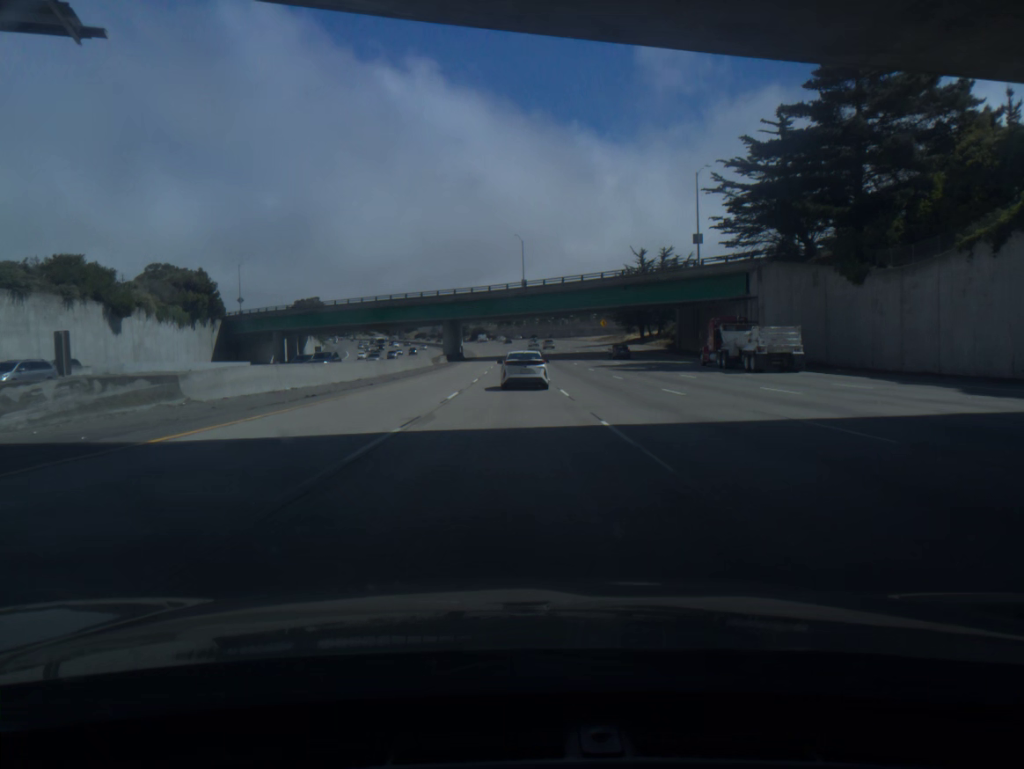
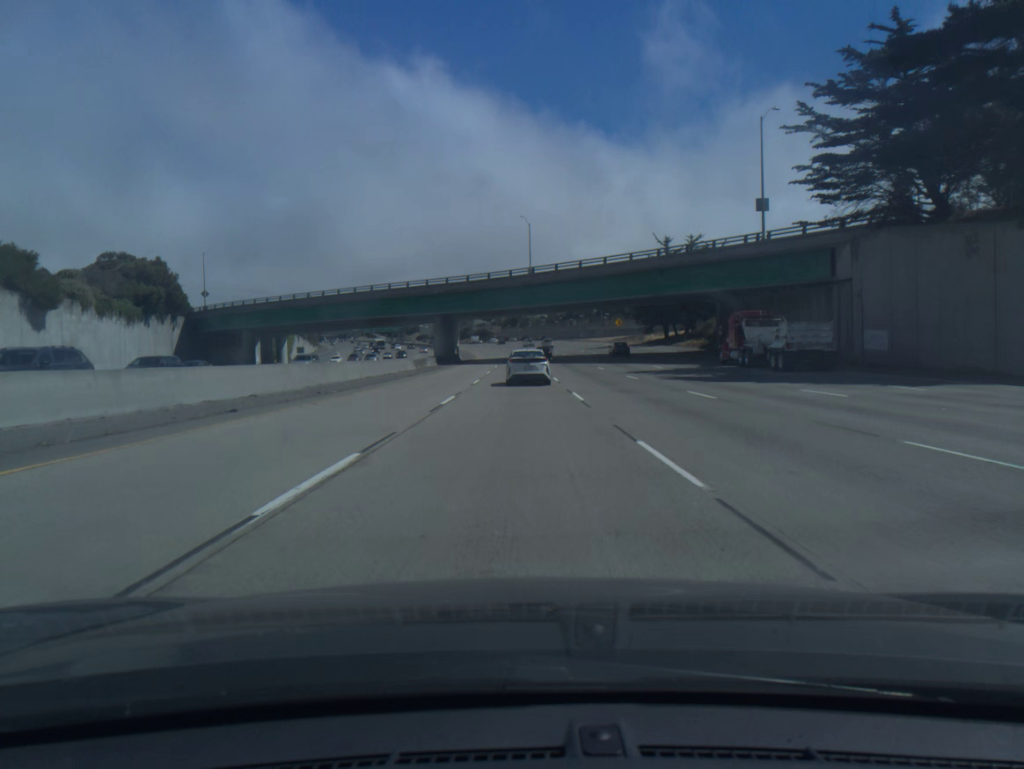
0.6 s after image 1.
(-0.1, +17.7) m; 0°
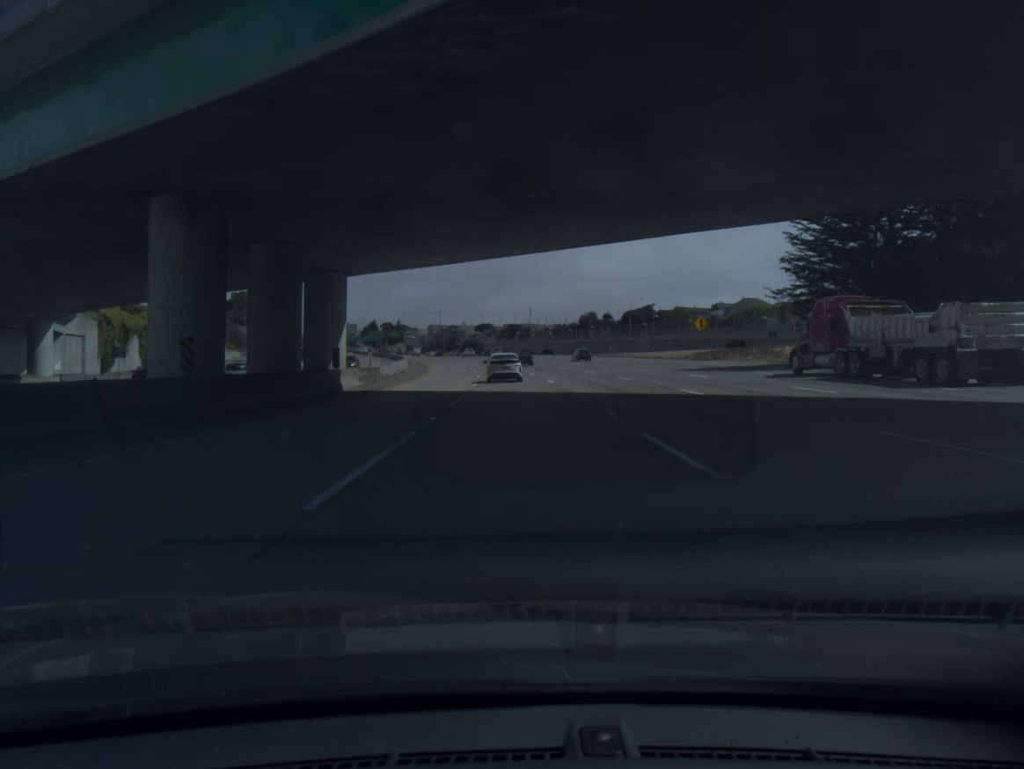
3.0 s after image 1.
(0.0, +70.3) m; 0°
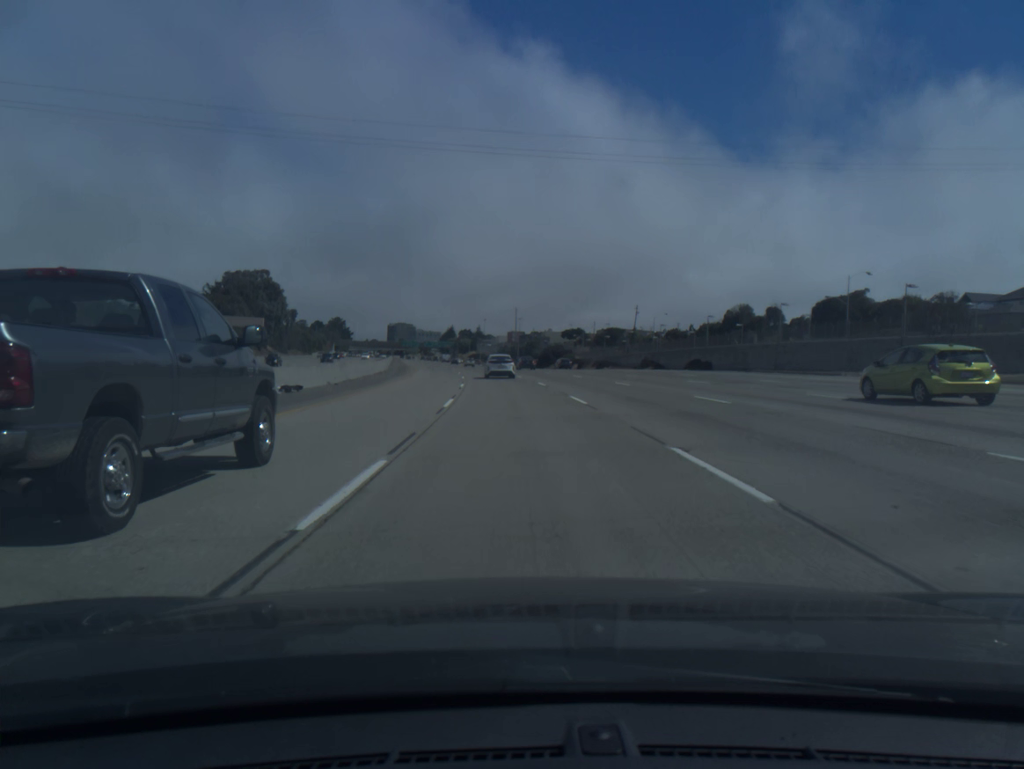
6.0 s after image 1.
(-3.5, +86.6) m; -6°
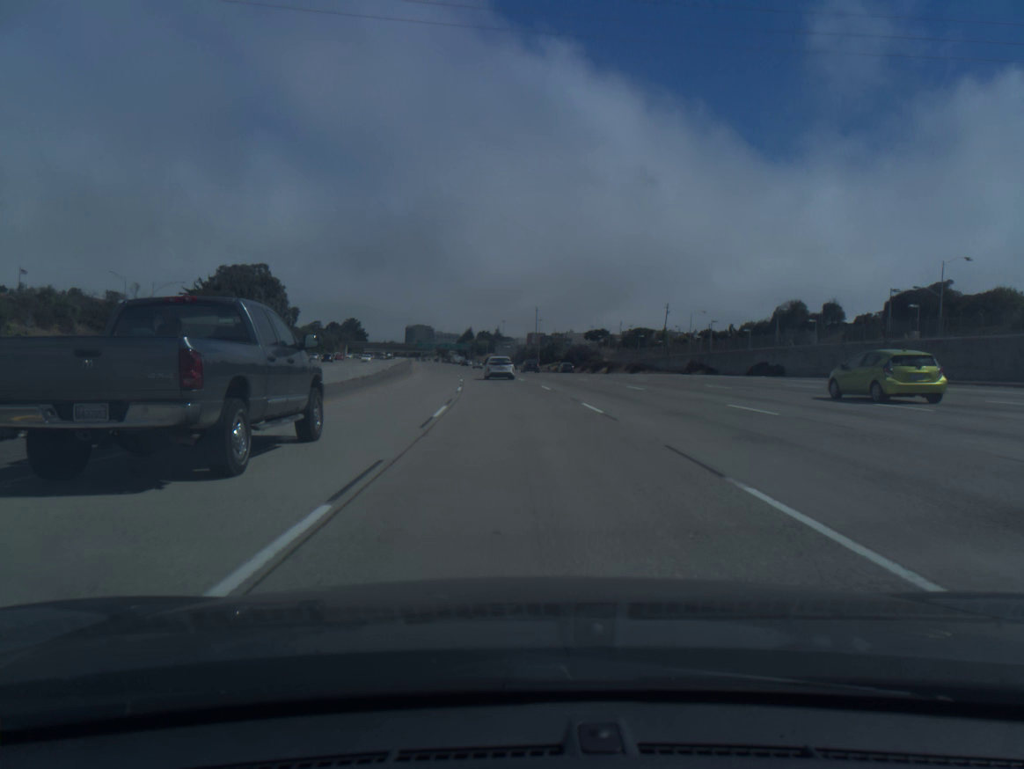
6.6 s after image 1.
(-0.2, +17.3) m; -1°
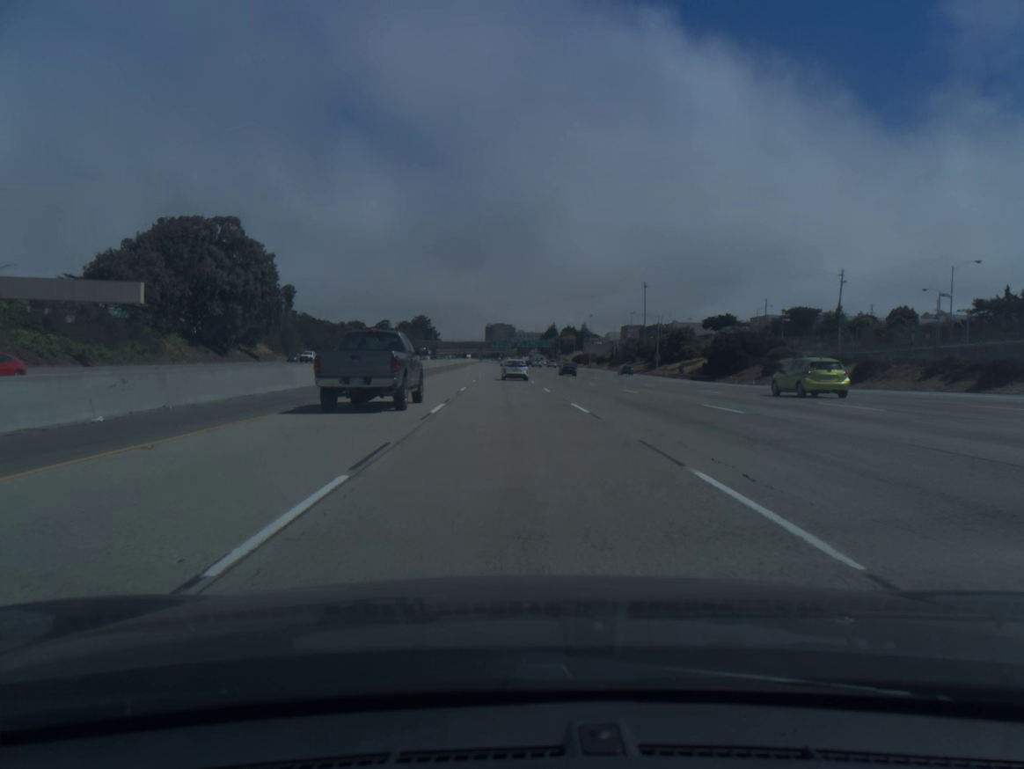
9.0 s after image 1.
(-3.7, +69.5) m; -6°
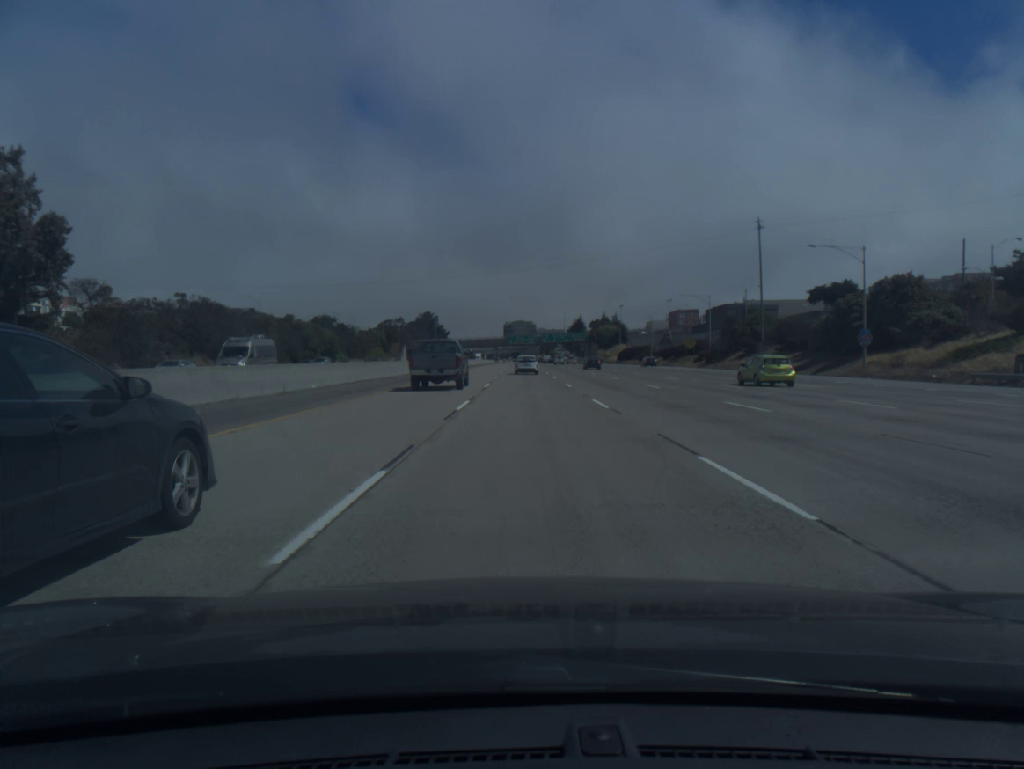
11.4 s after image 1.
(-1.7, +70.7) m; -2°
